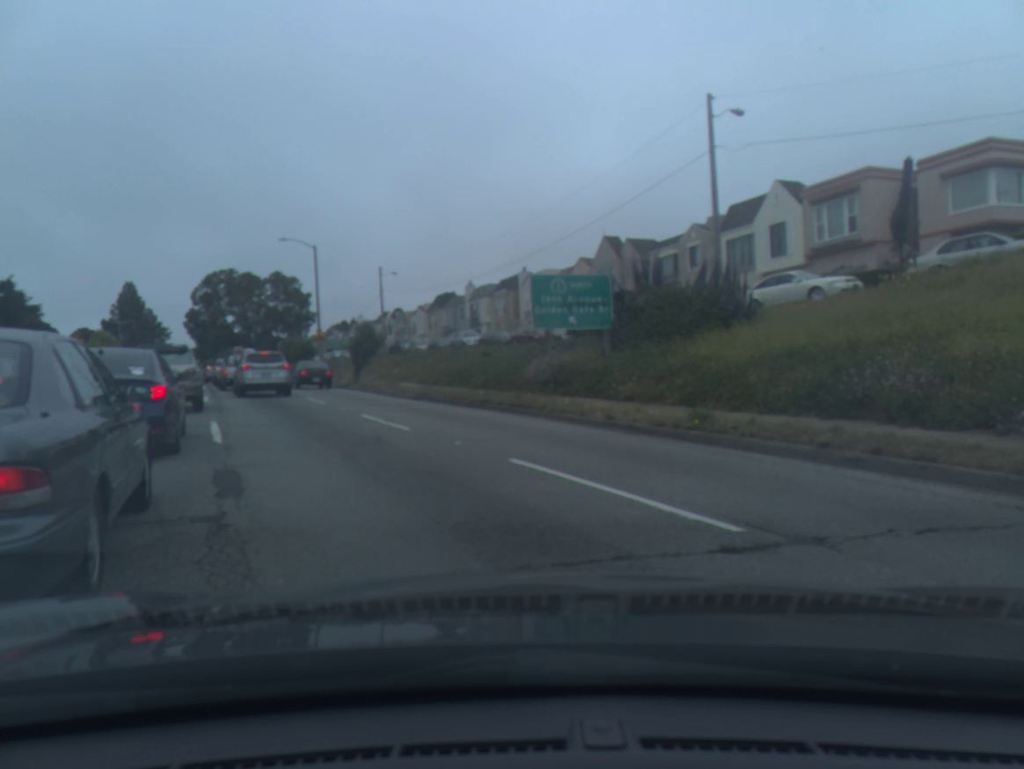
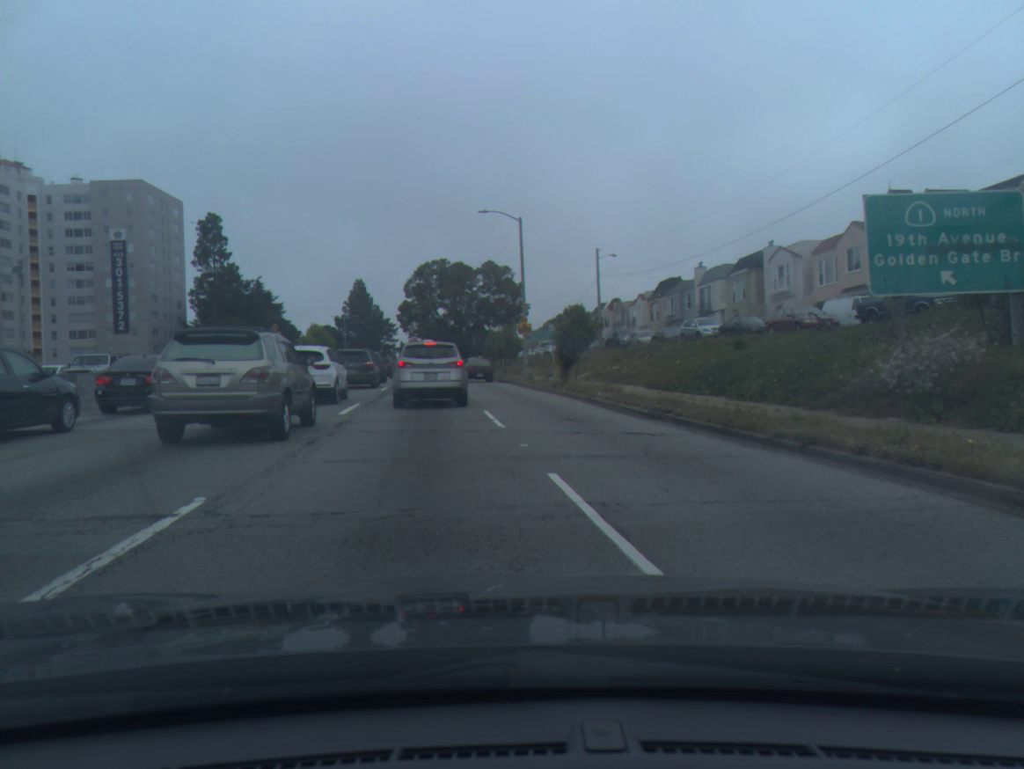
(-2.2, +10.0) m; -20°
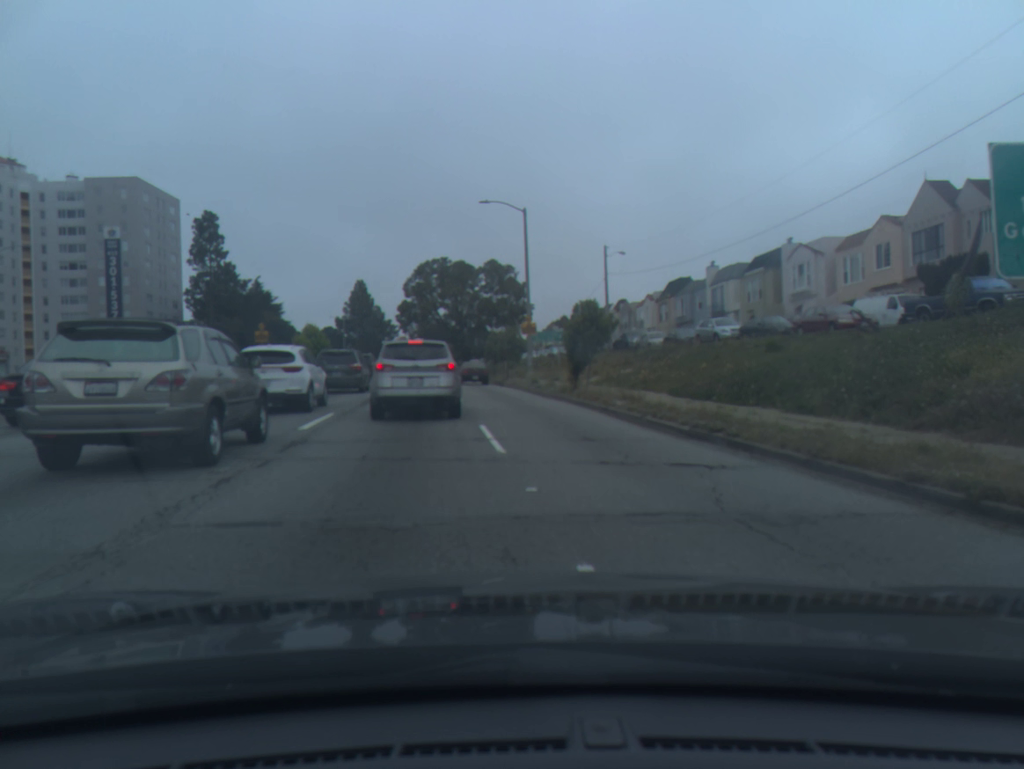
(0.0, +3.5) m; +1°
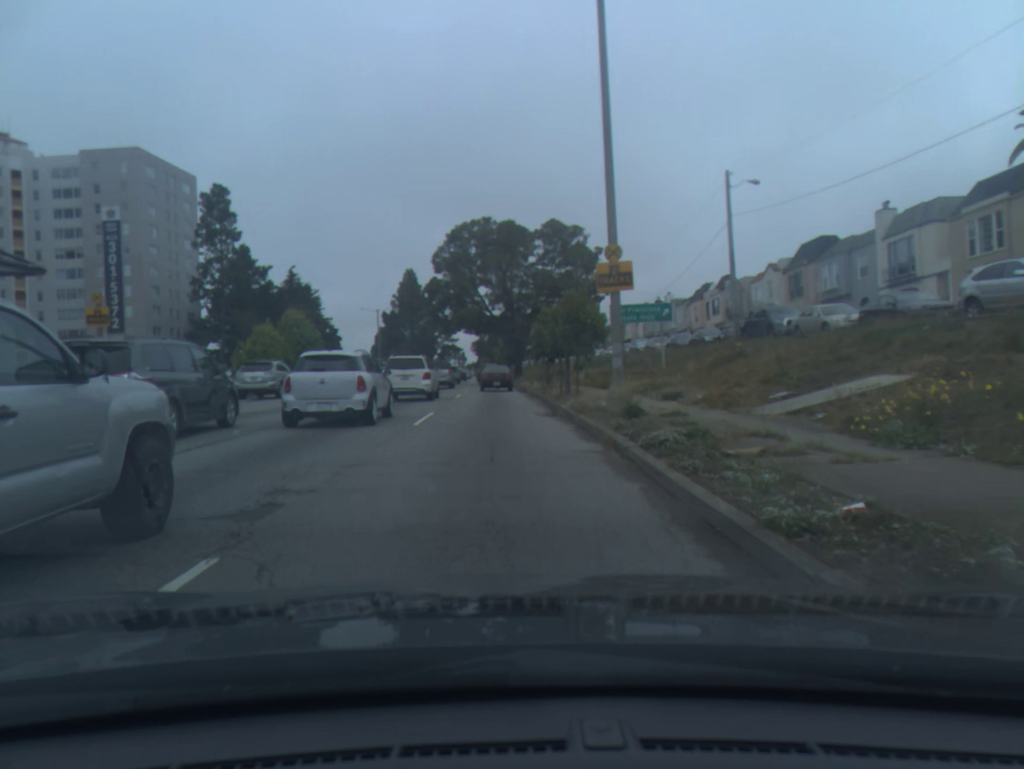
(-0.1, +23.6) m; -6°
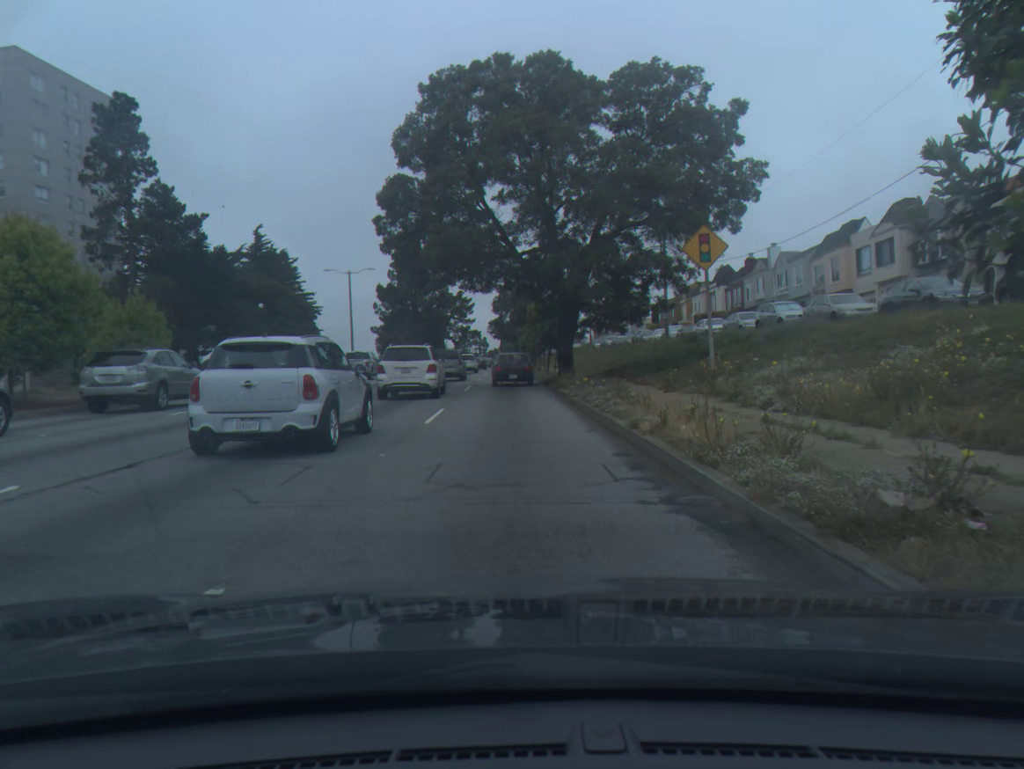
(-0.7, +31.2) m; -1°
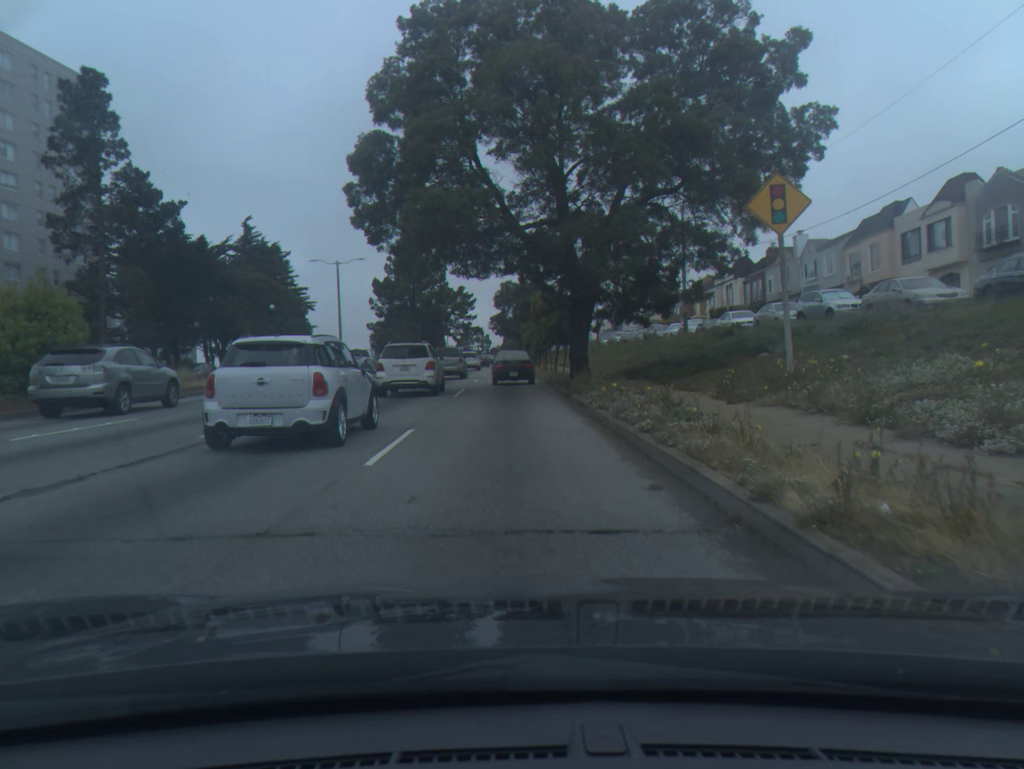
(0.0, +5.9) m; 0°
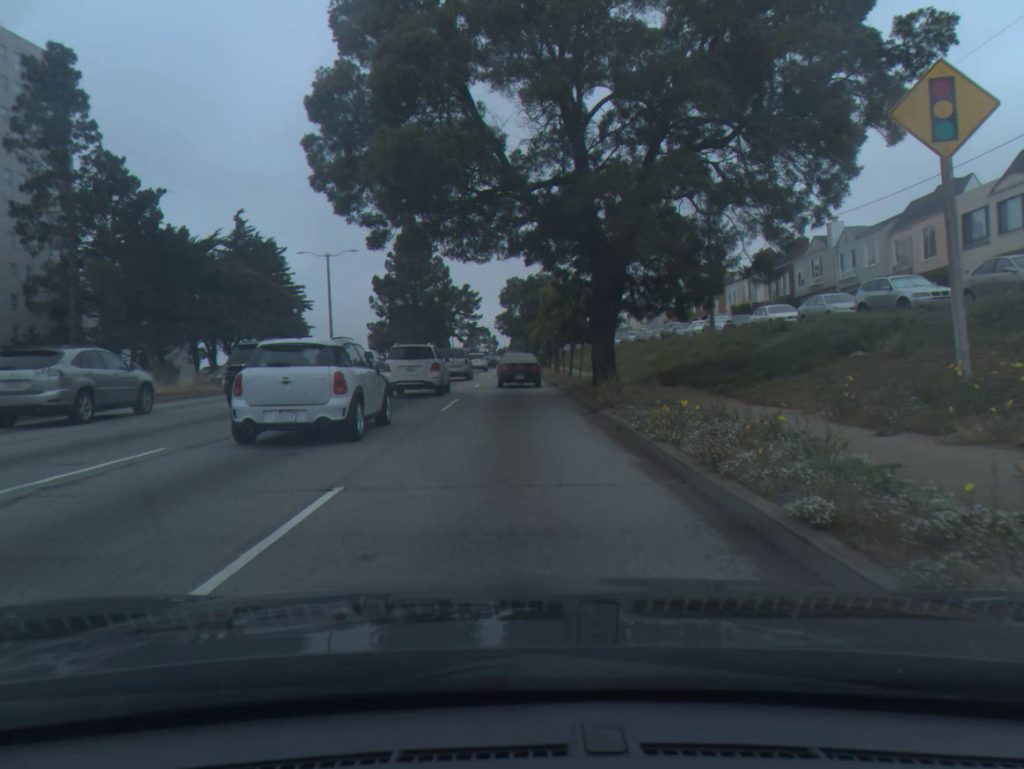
(0.0, +5.8) m; -1°
